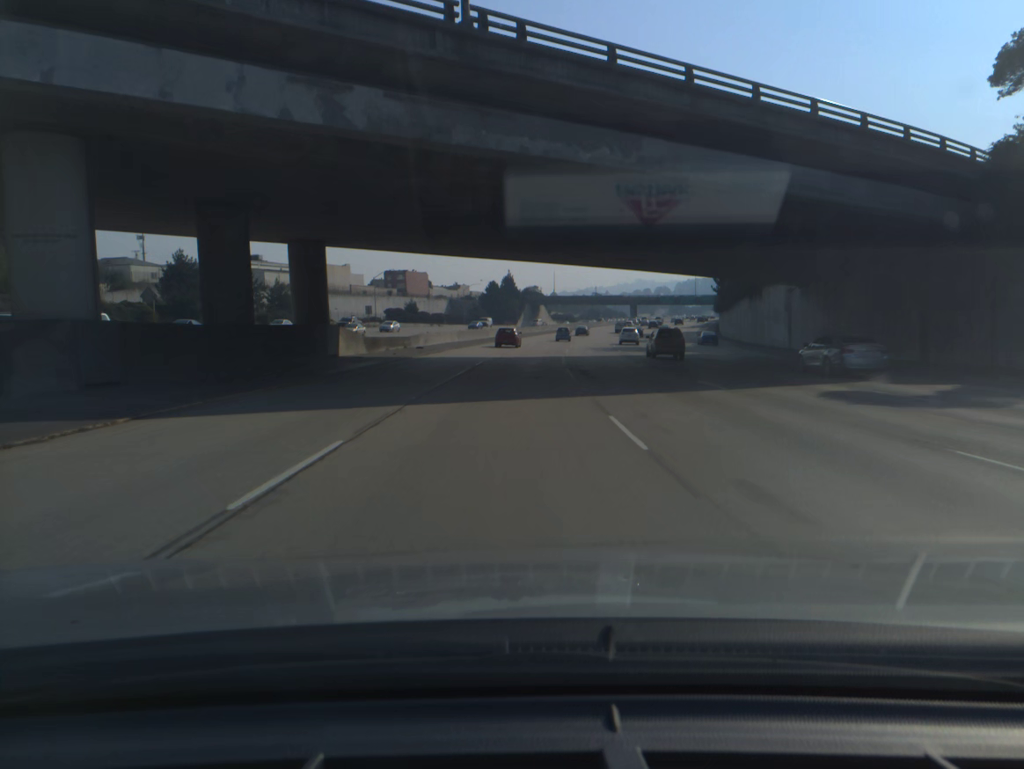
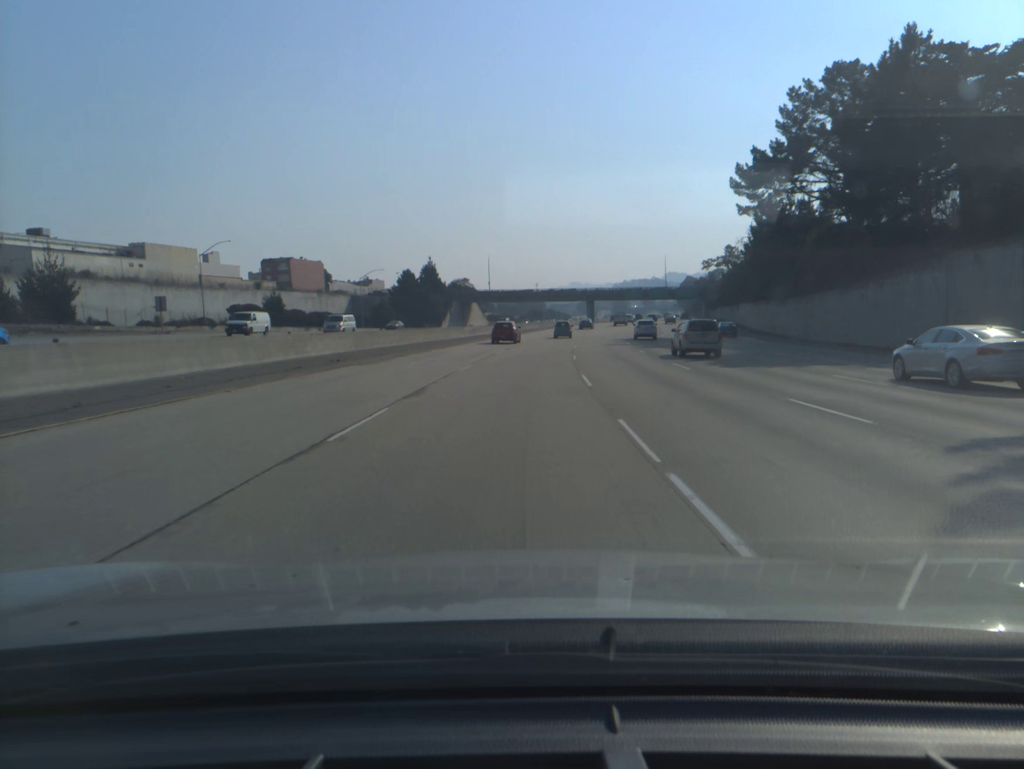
(+2.0, +59.4) m; +4°
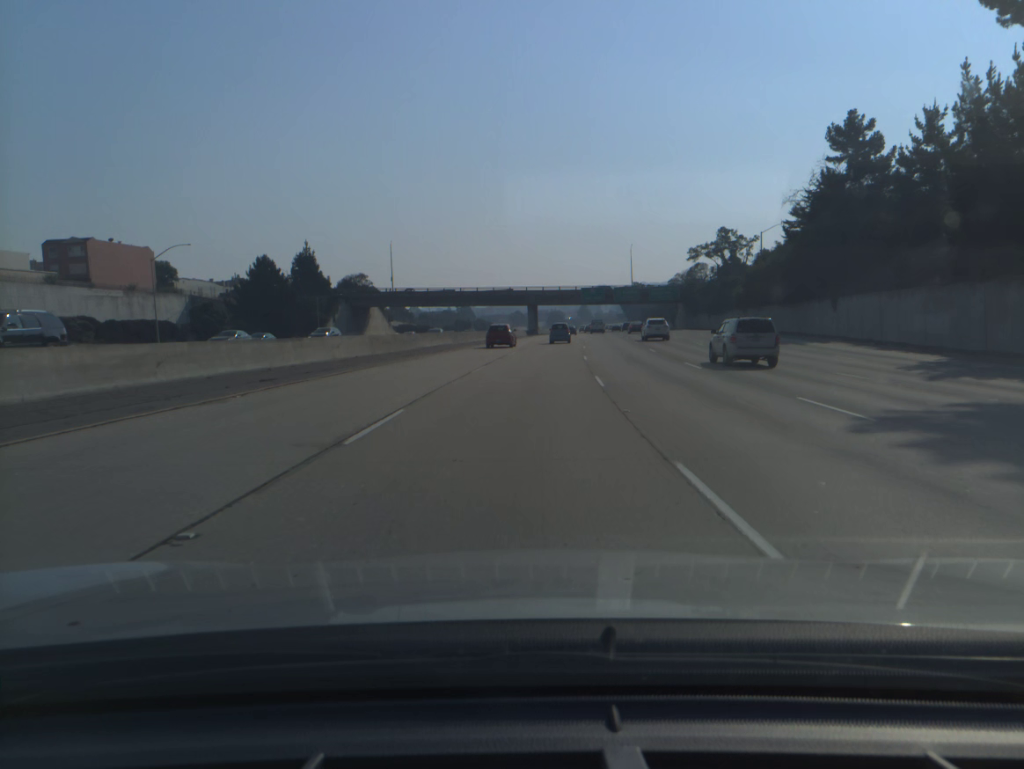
(+2.6, +58.2) m; +5°
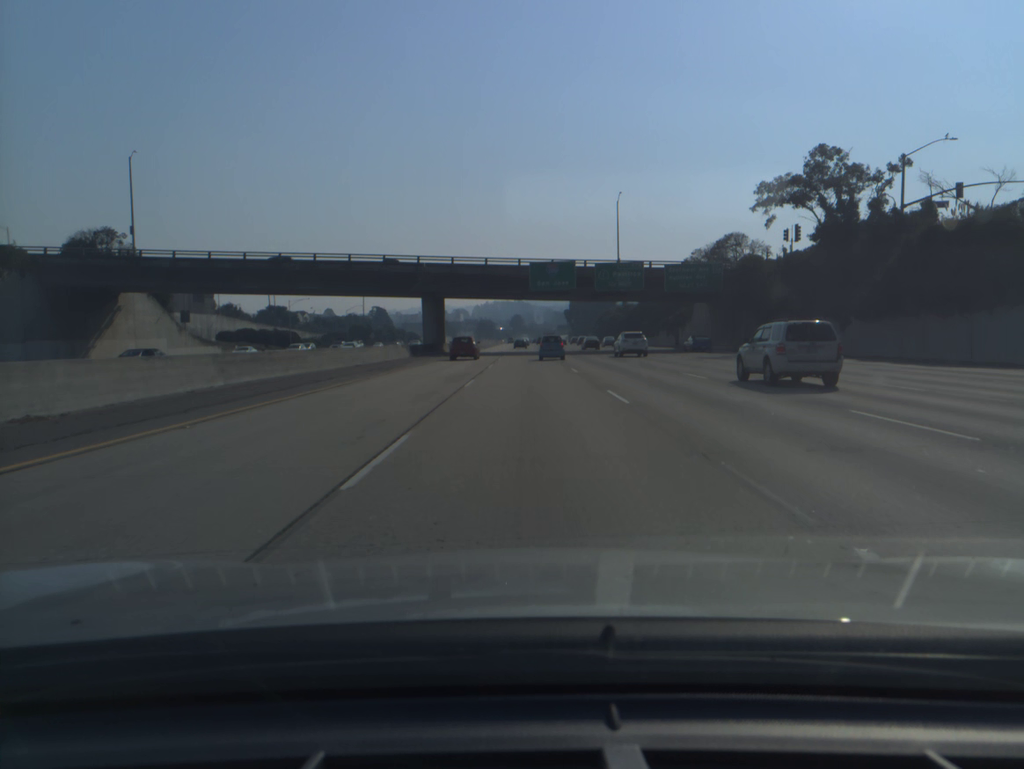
(+4.2, +75.6) m; +5°
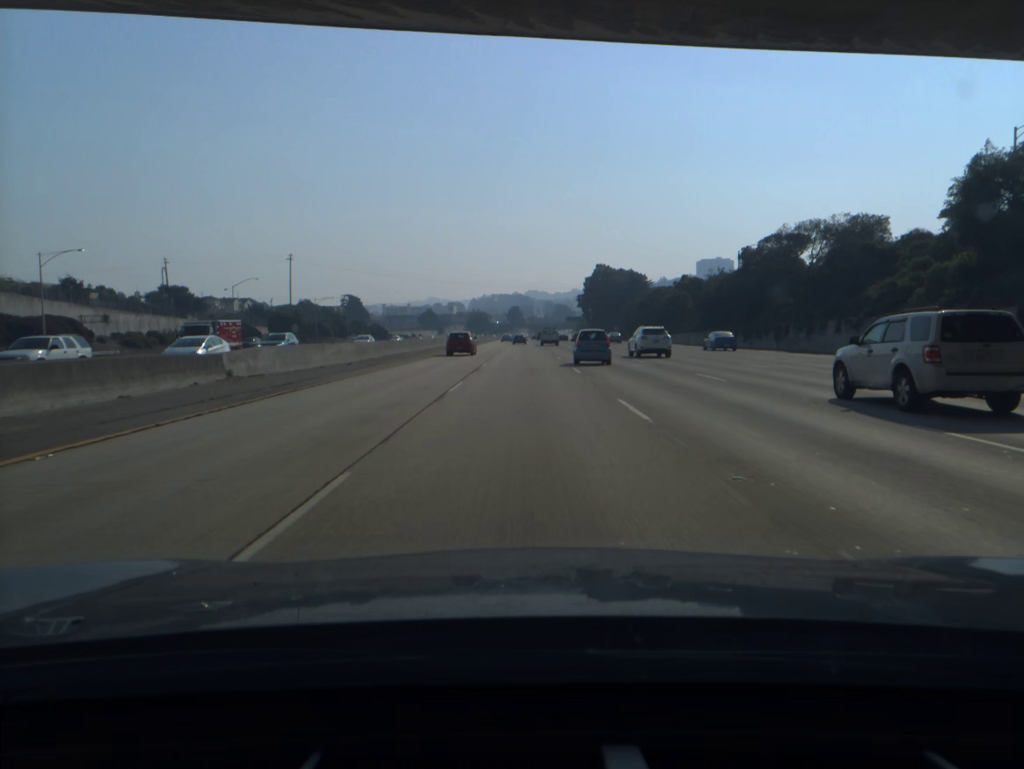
(+0.2, +76.6) m; 0°
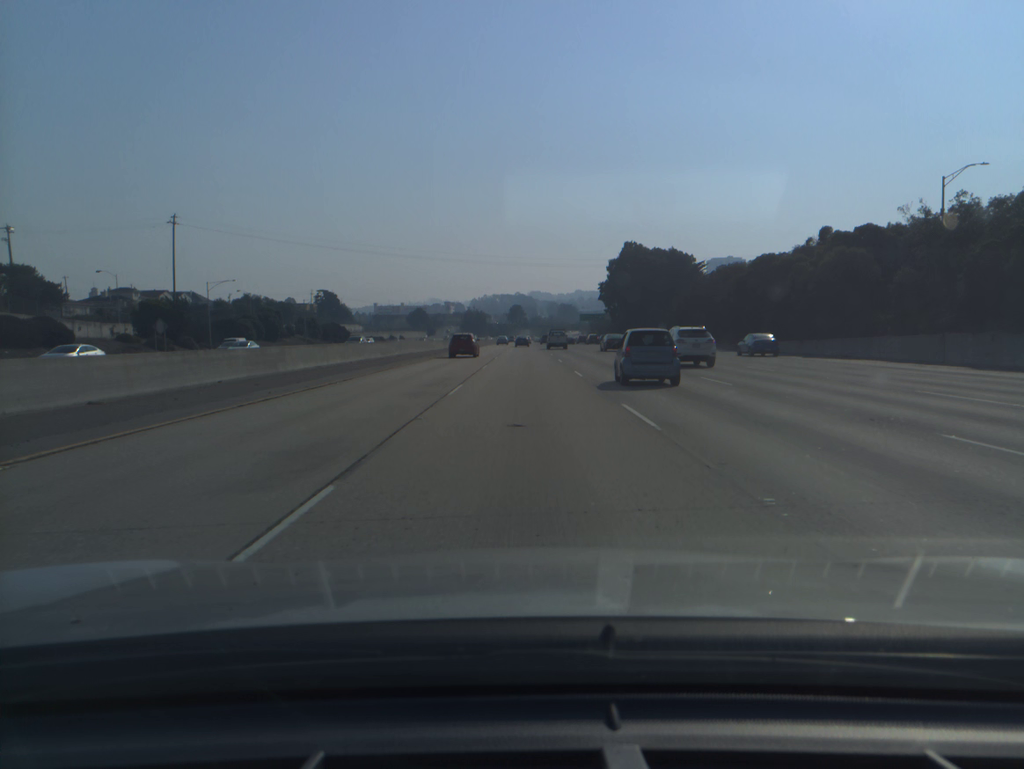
(-0.1, +58.9) m; 0°
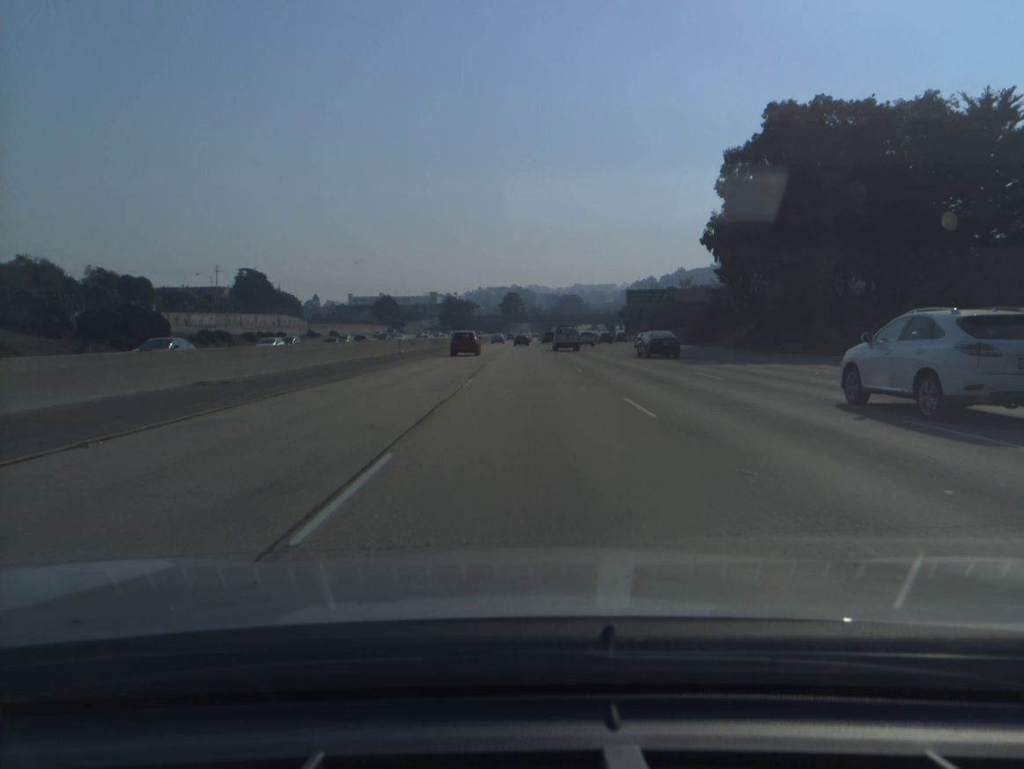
(-0.1, +101.0) m; 0°
